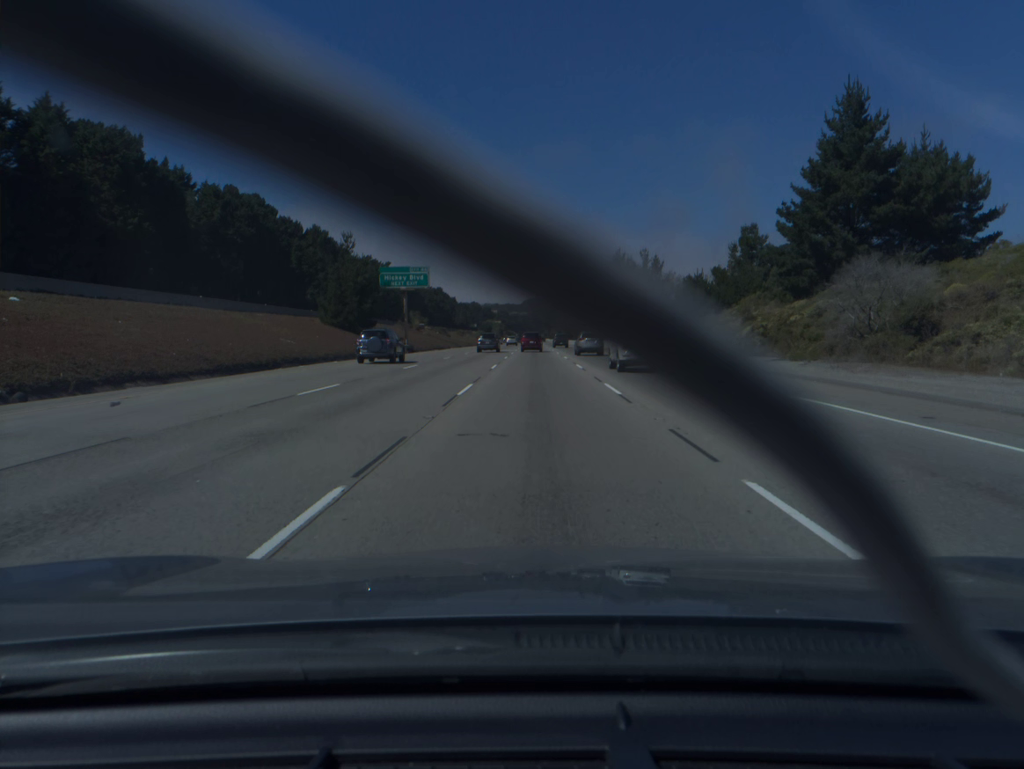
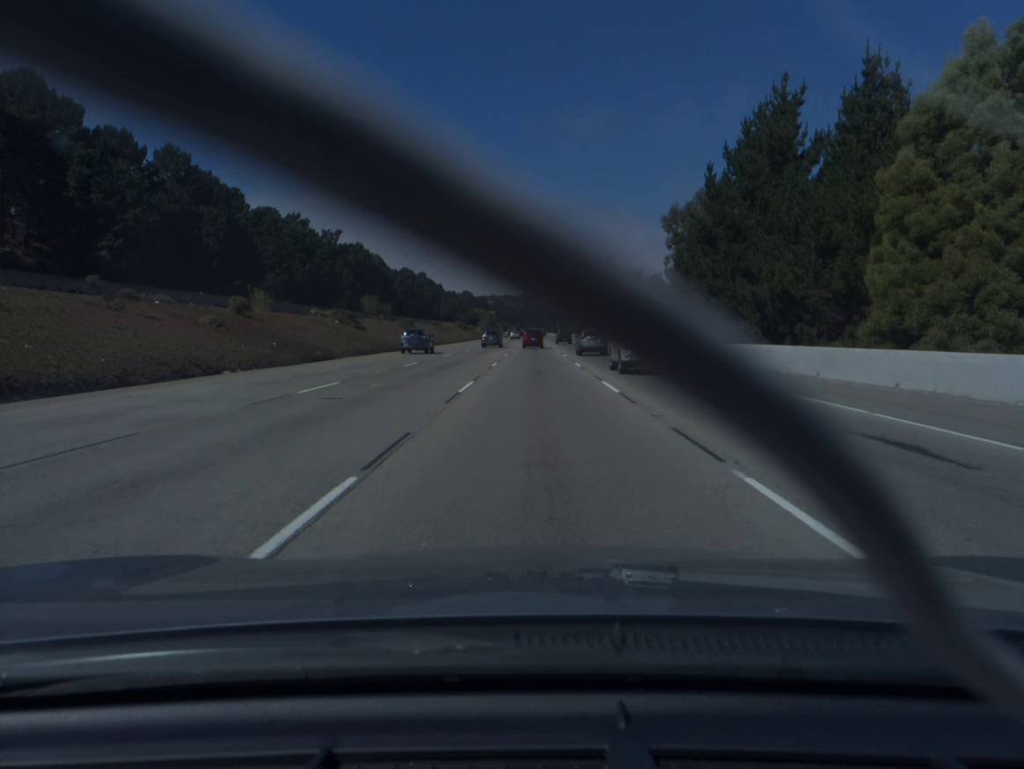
(+0.1, +87.5) m; 0°
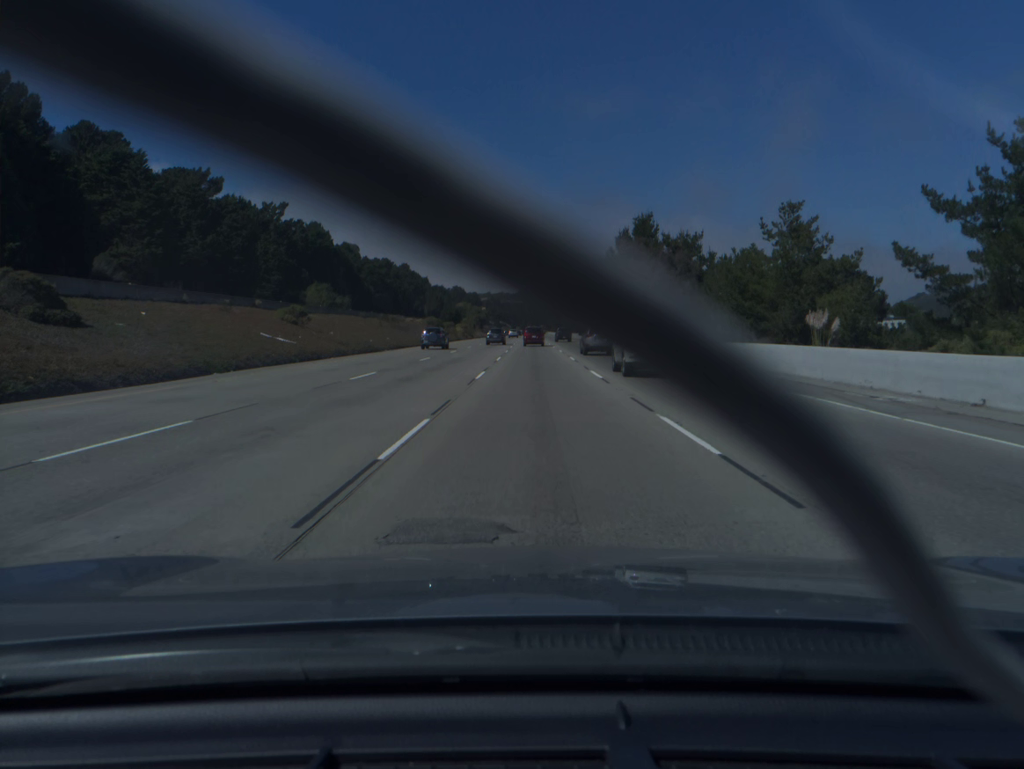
(0.0, +53.5) m; 0°
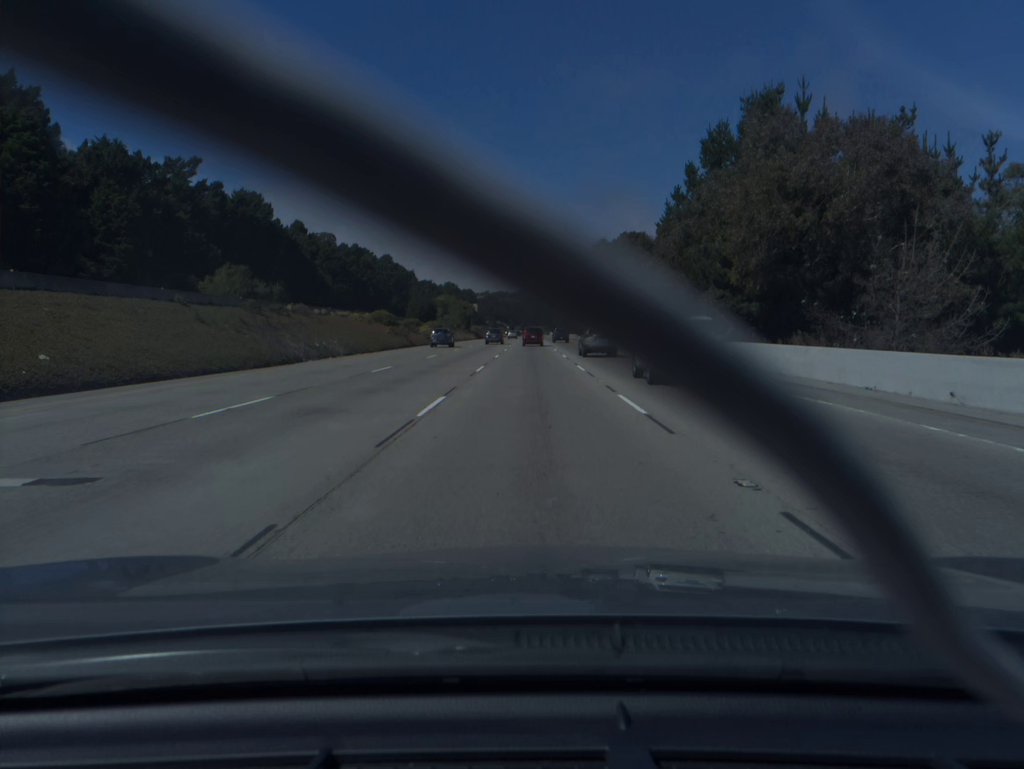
(+0.1, +54.1) m; 0°
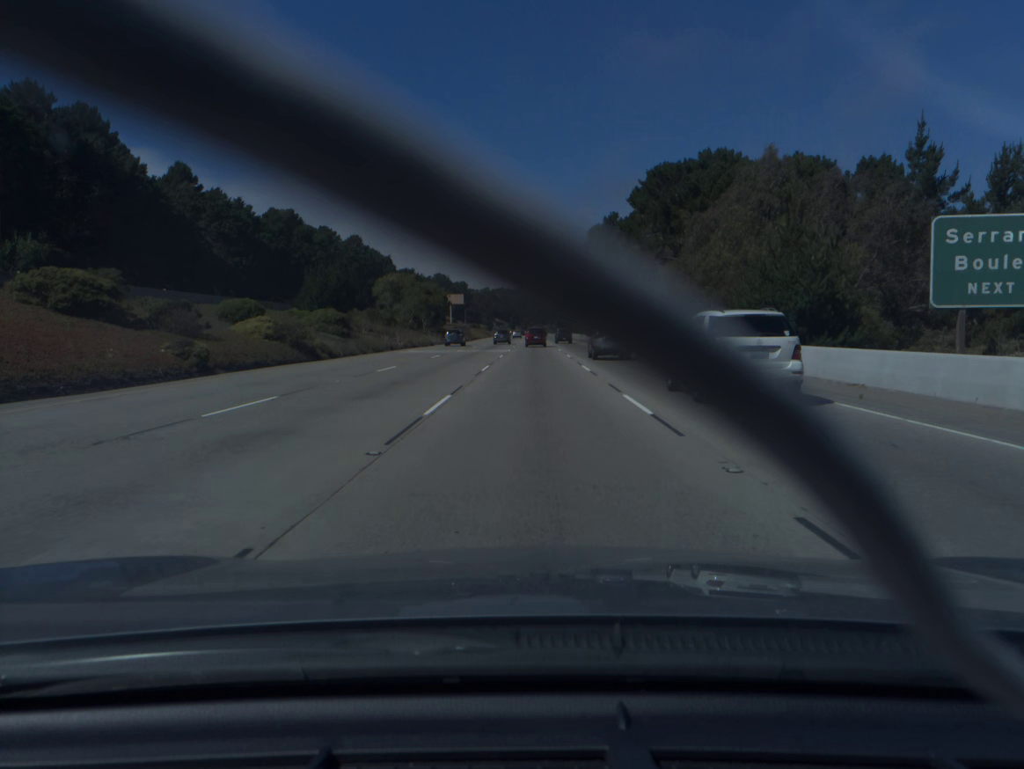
(-0.2, +72.8) m; 0°
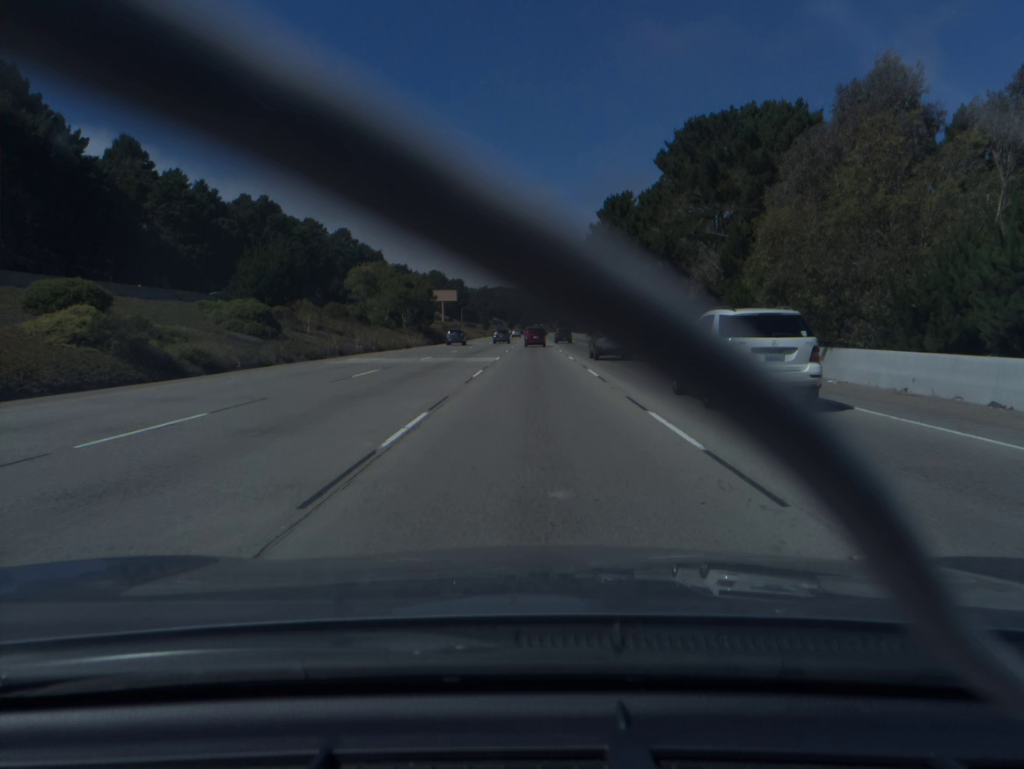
(0.0, +18.2) m; 0°
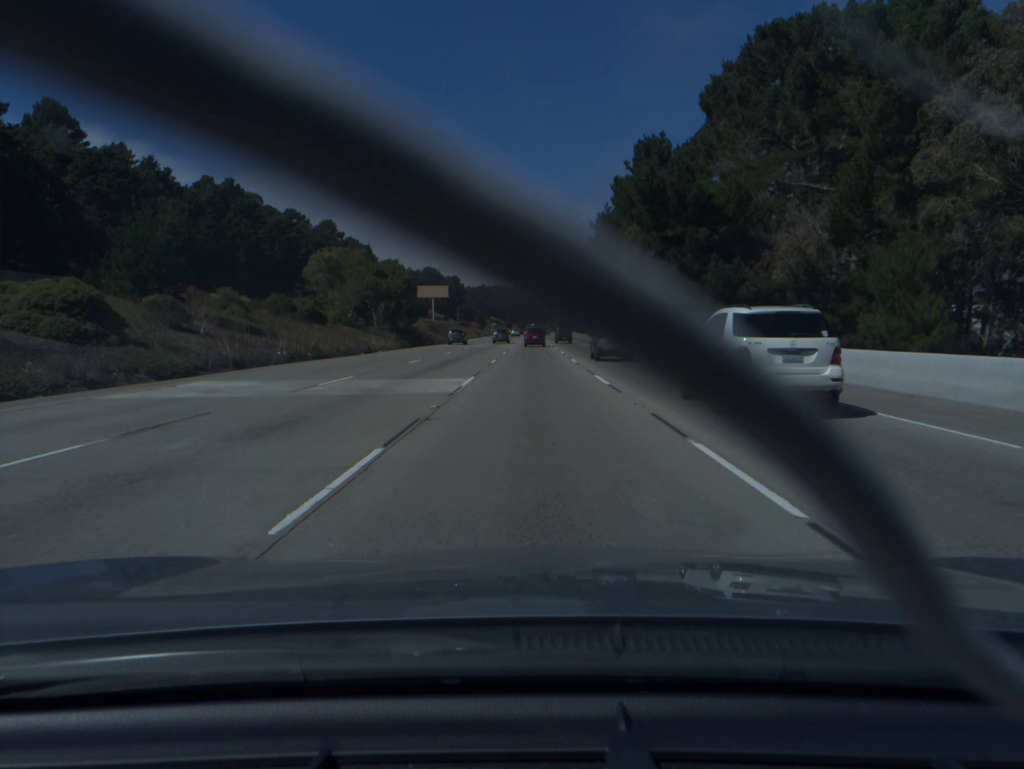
(0.0, +18.2) m; 0°
